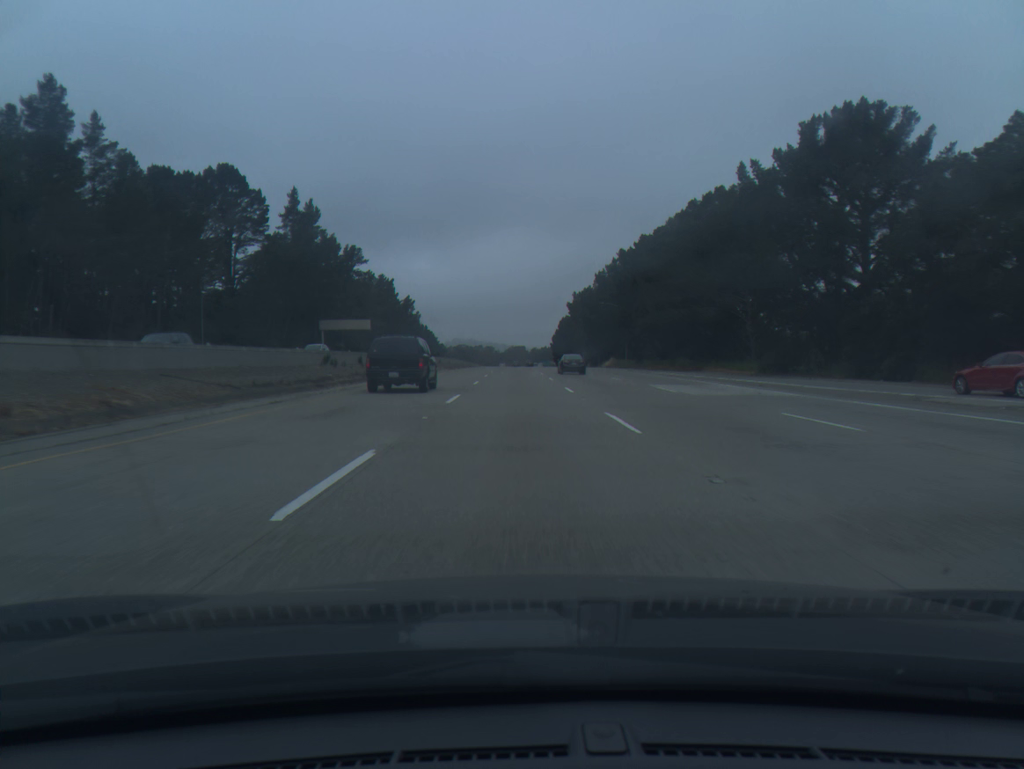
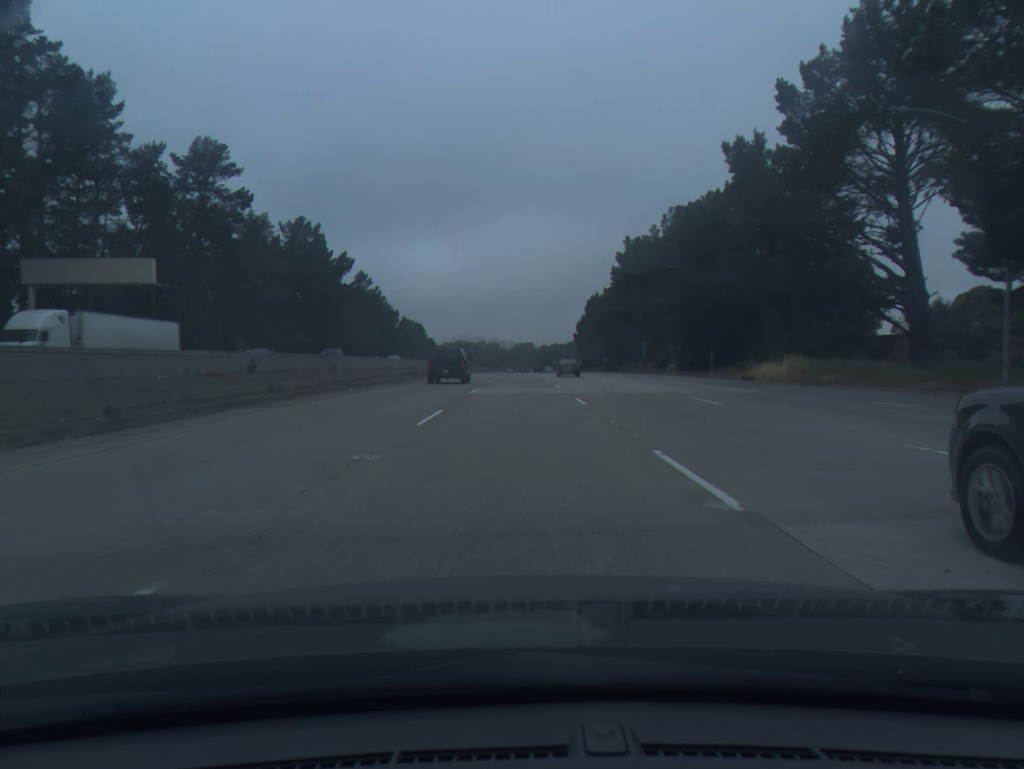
(-0.7, +93.6) m; -1°
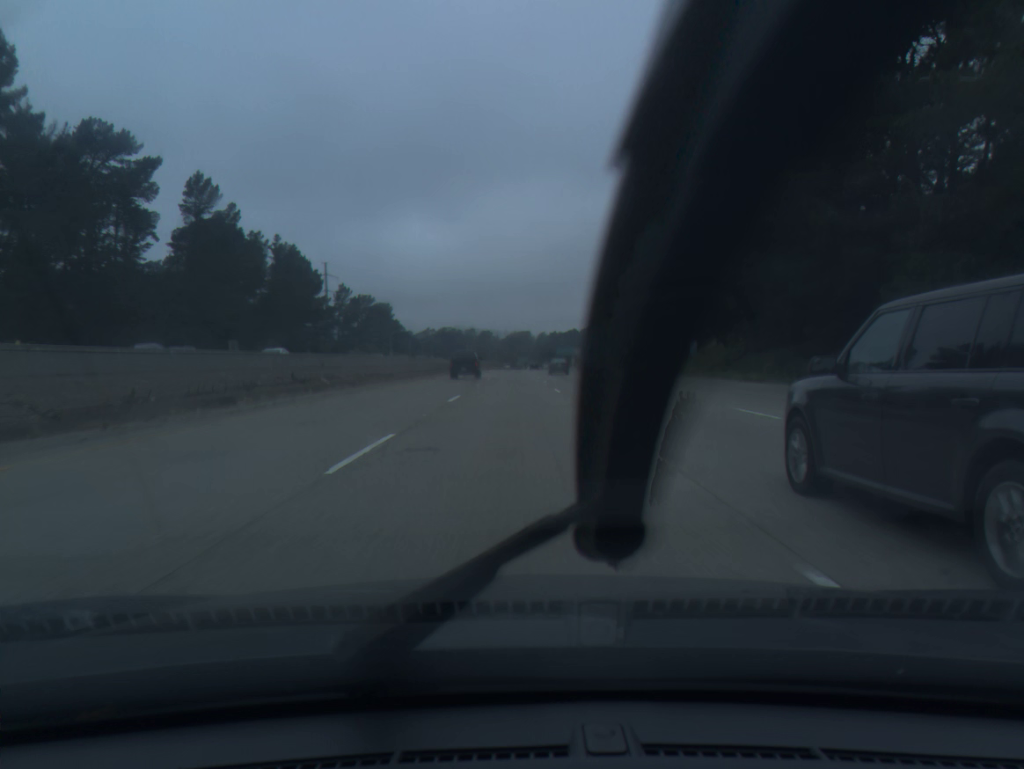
(+0.2, +93.8) m; 0°
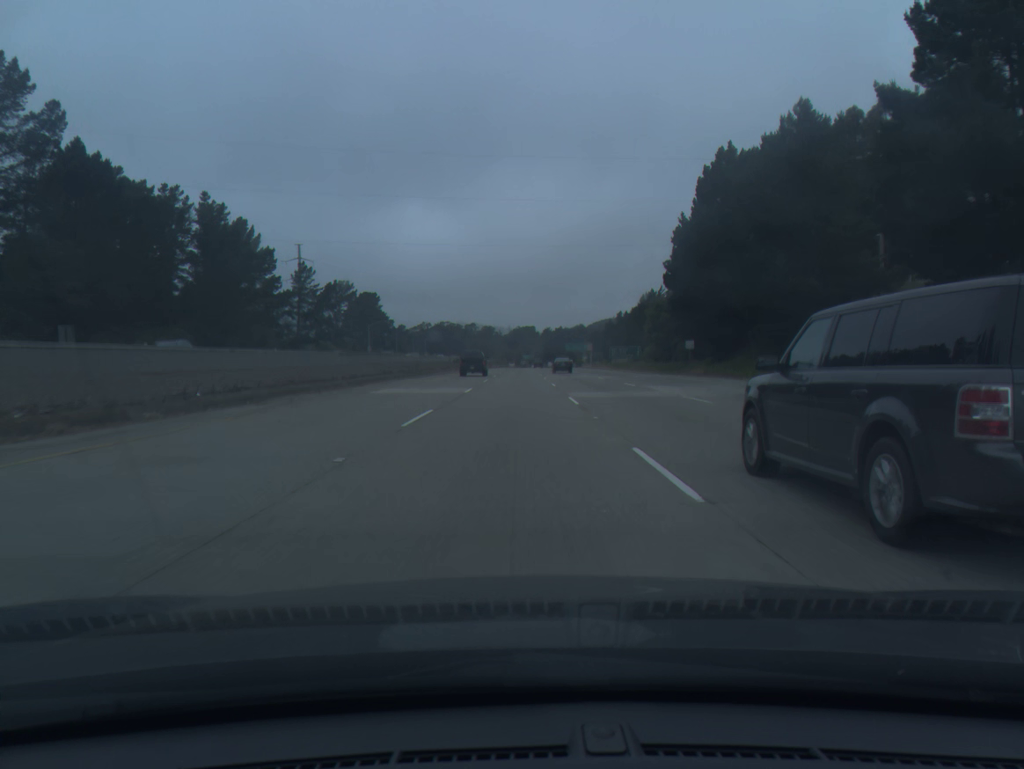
(0.0, +37.6) m; 0°
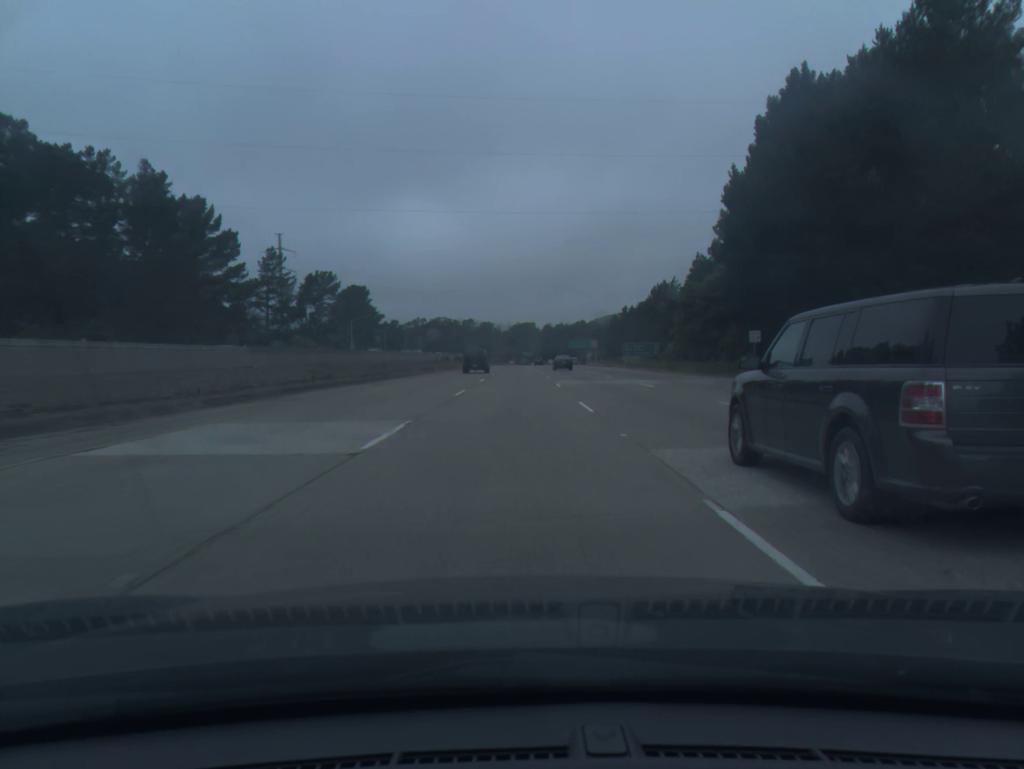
(0.0, +18.8) m; 0°
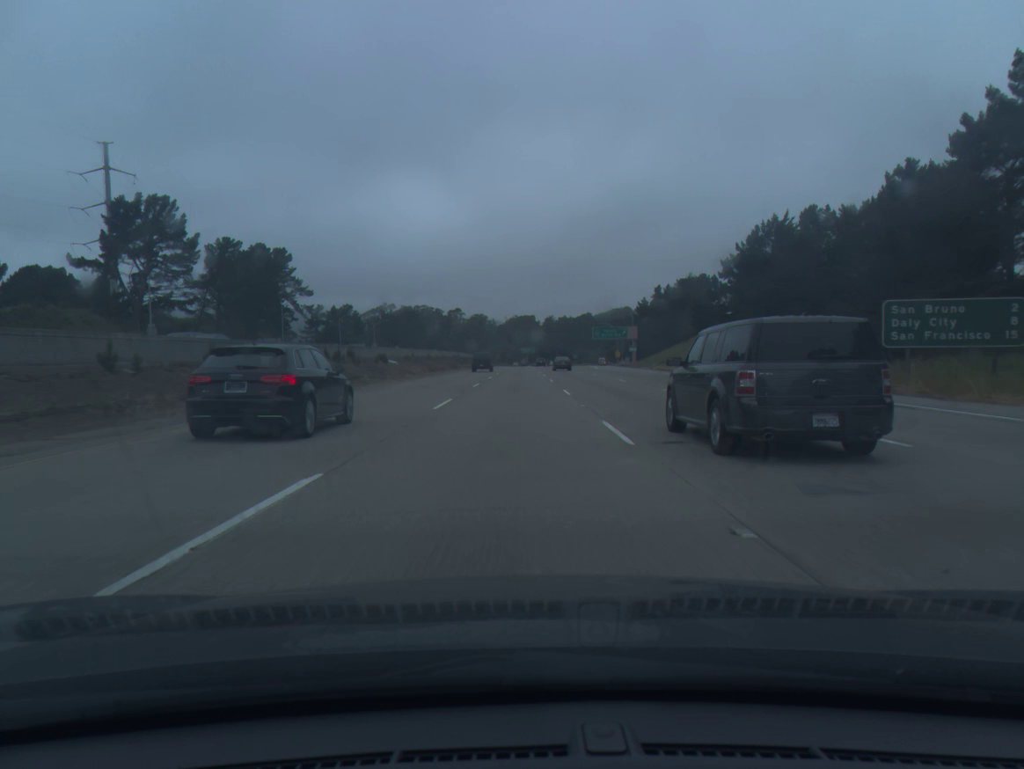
(+0.3, +93.9) m; 0°
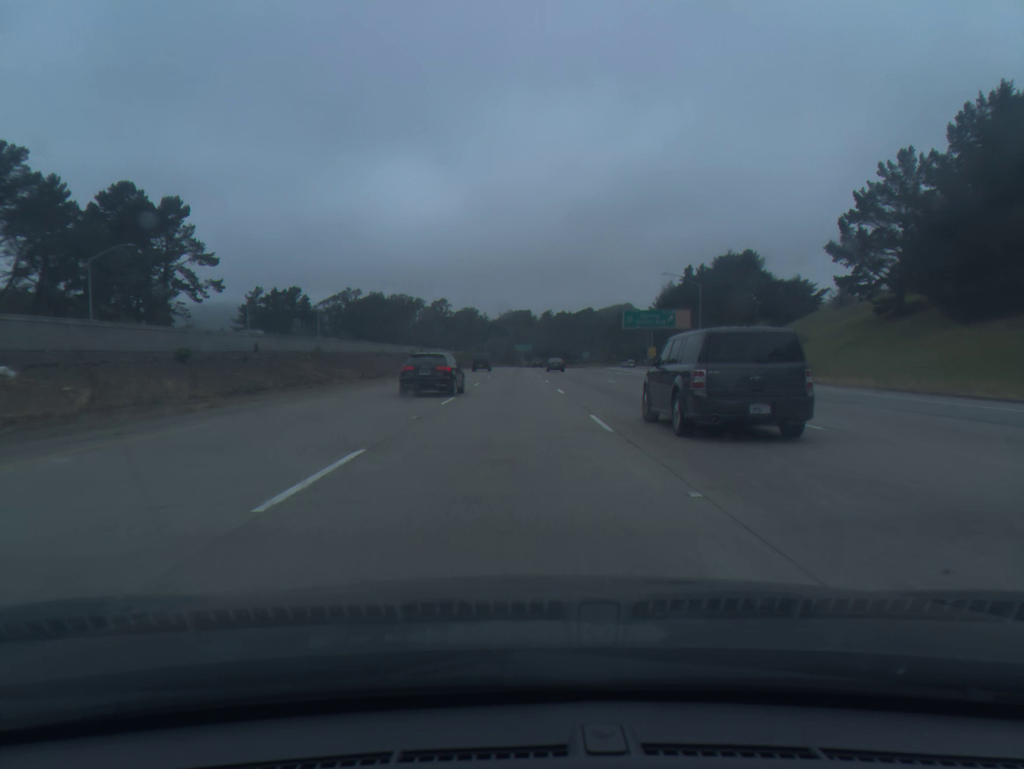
(+0.1, +56.2) m; 0°
